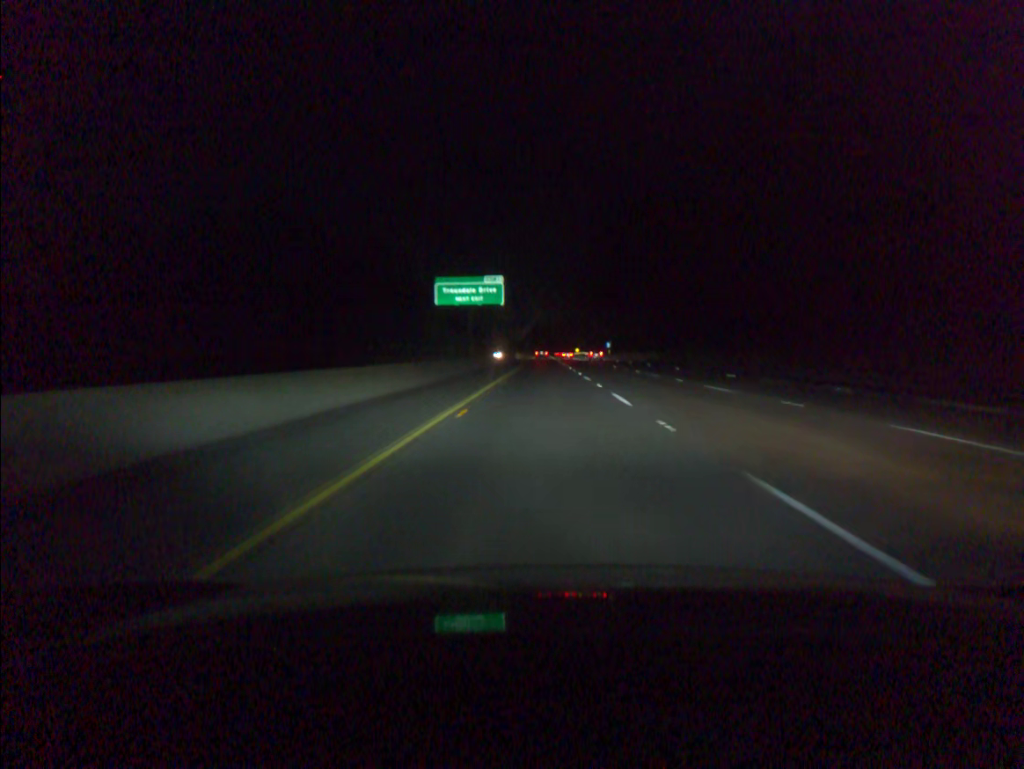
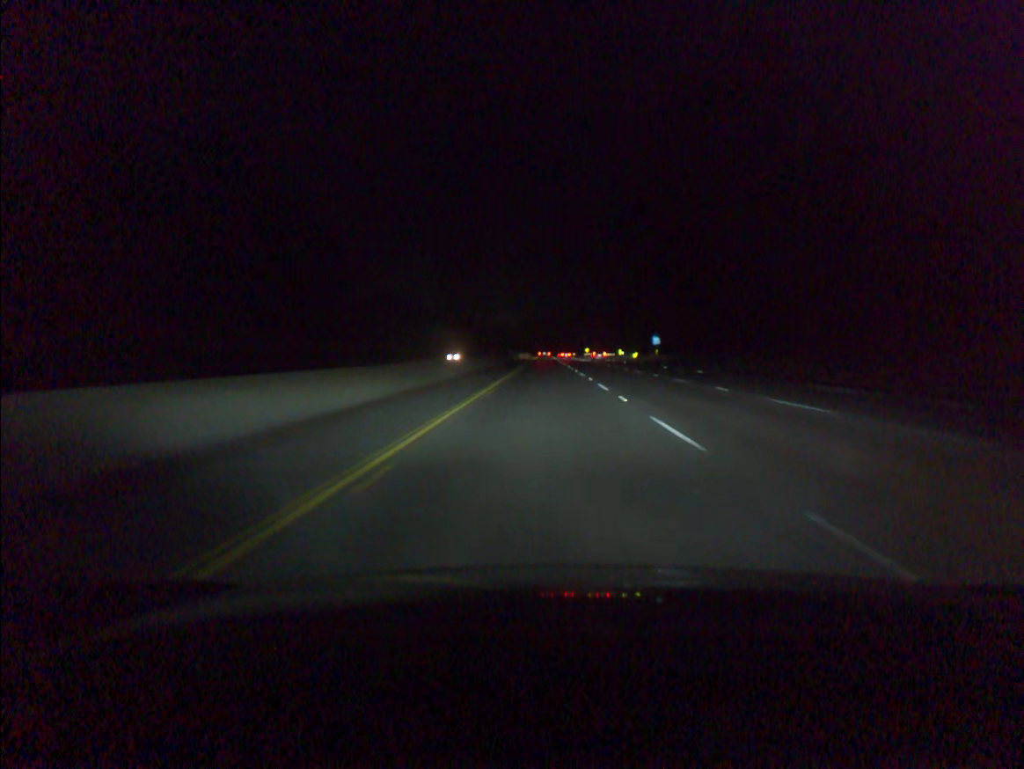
(0.0, +80.5) m; 0°
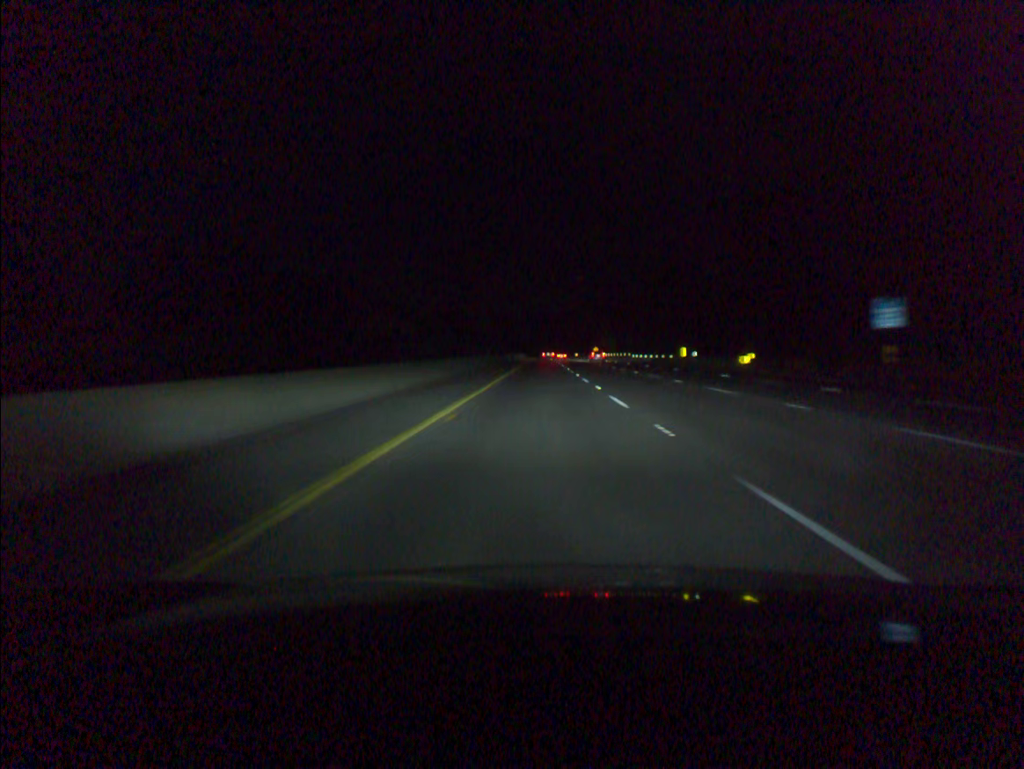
(+0.2, +80.5) m; 0°
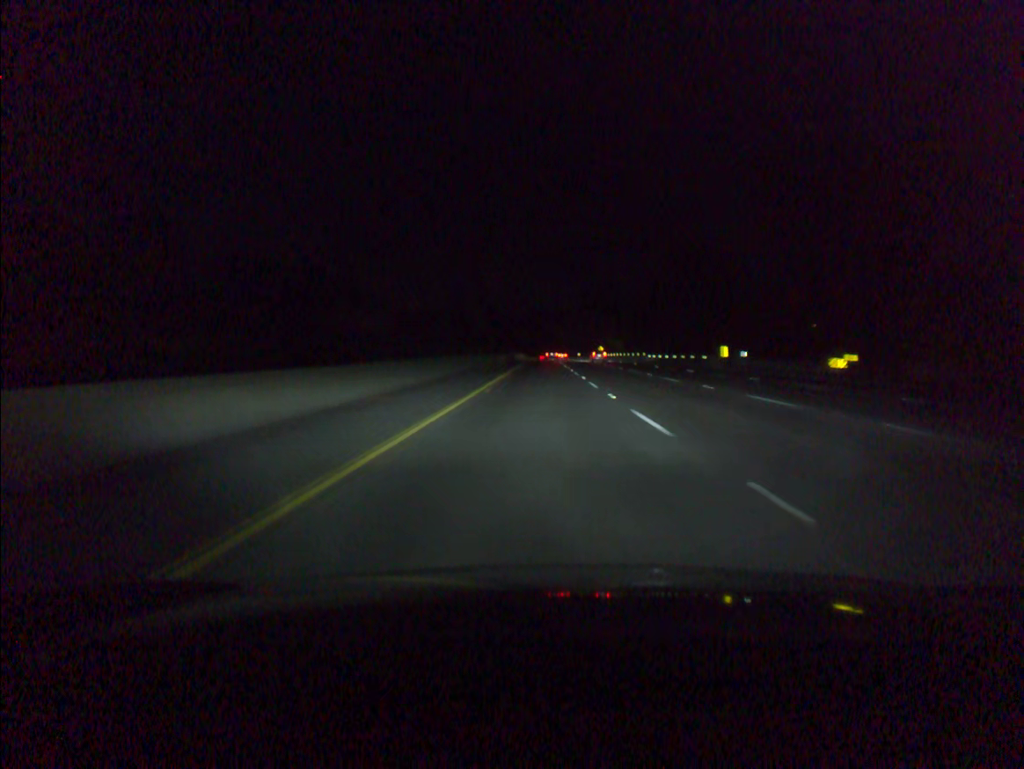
(0.0, +20.1) m; 0°
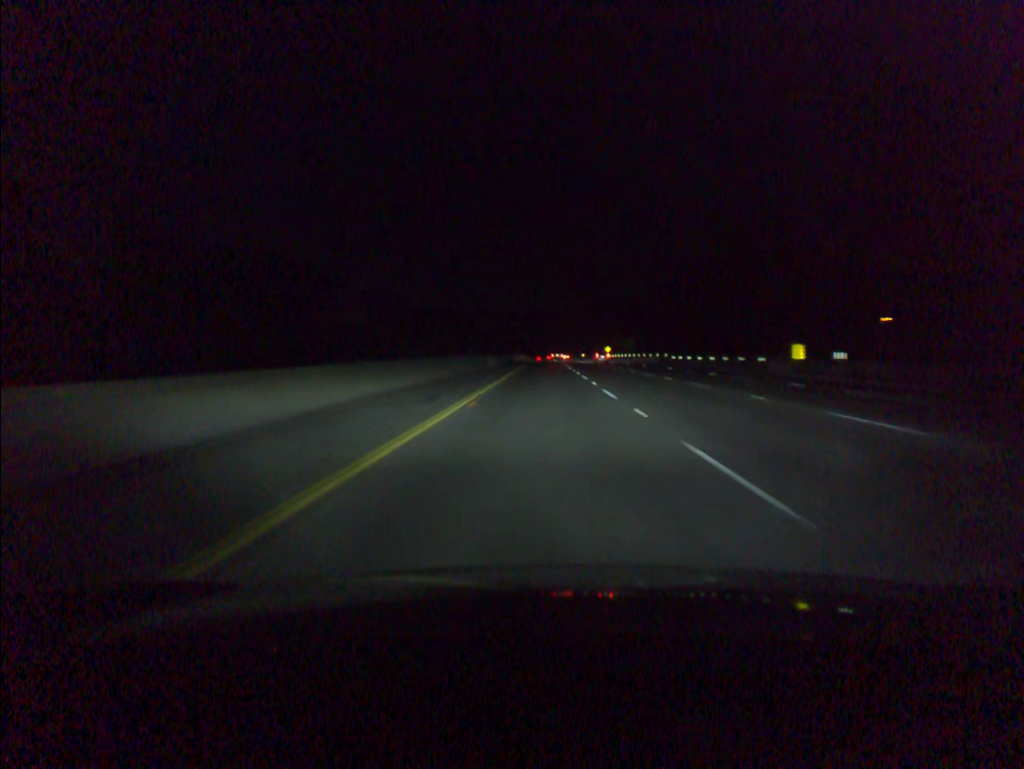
(0.0, +20.1) m; 0°
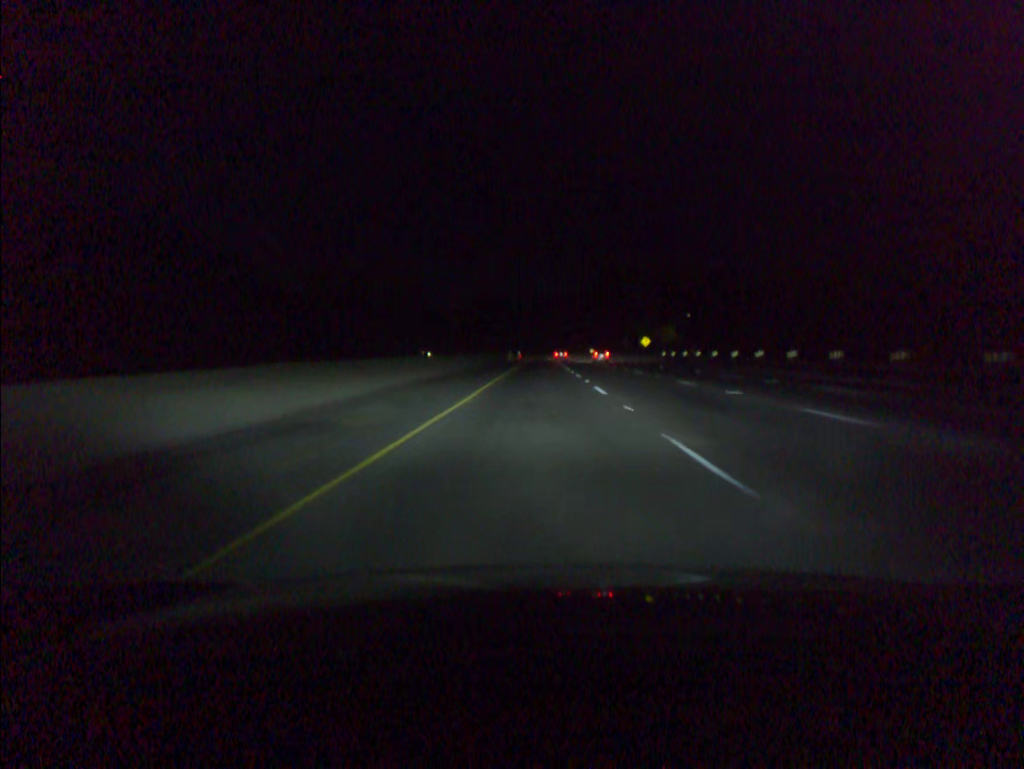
(+0.4, +100.7) m; 0°
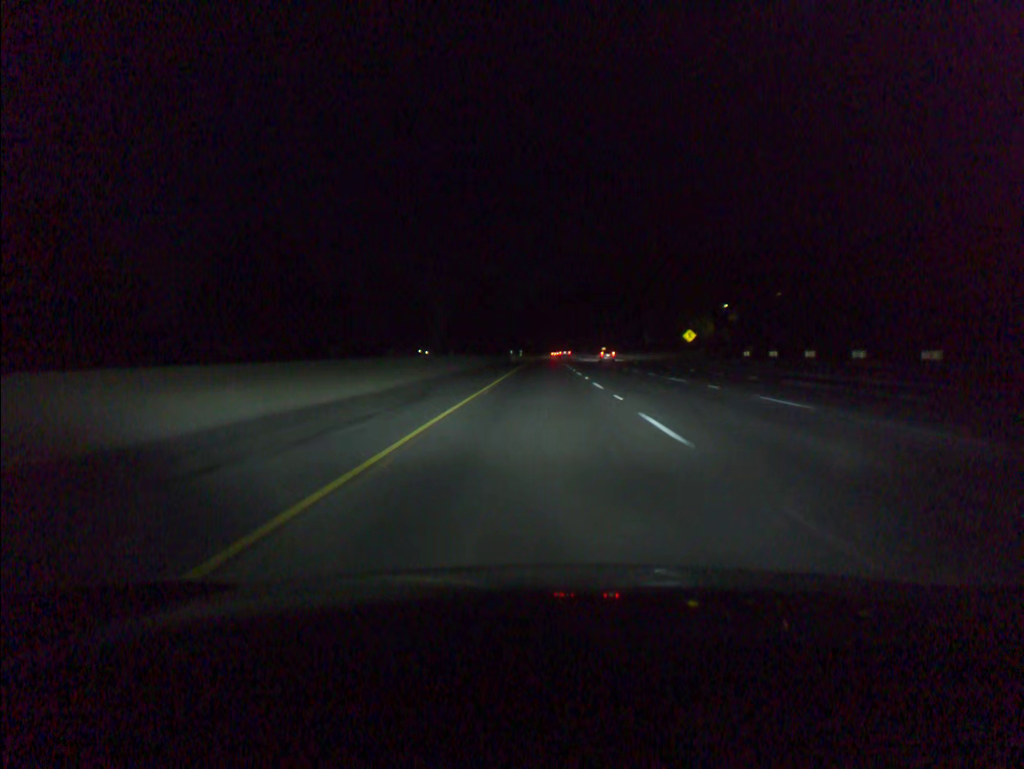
(-0.1, +40.3) m; 0°
